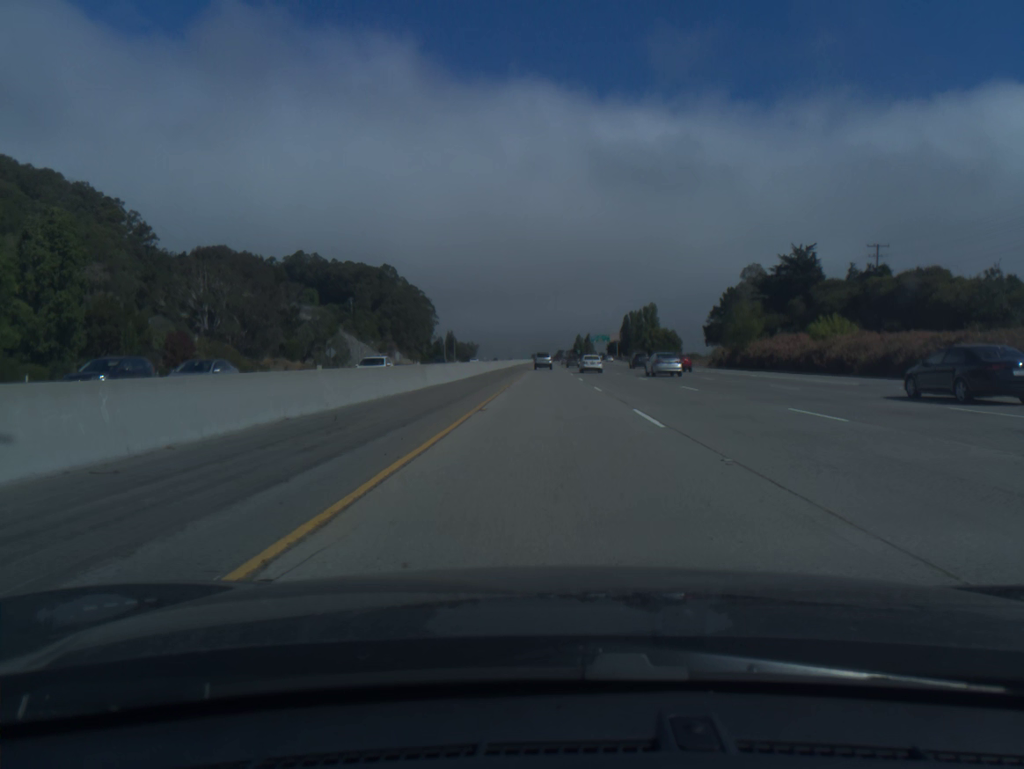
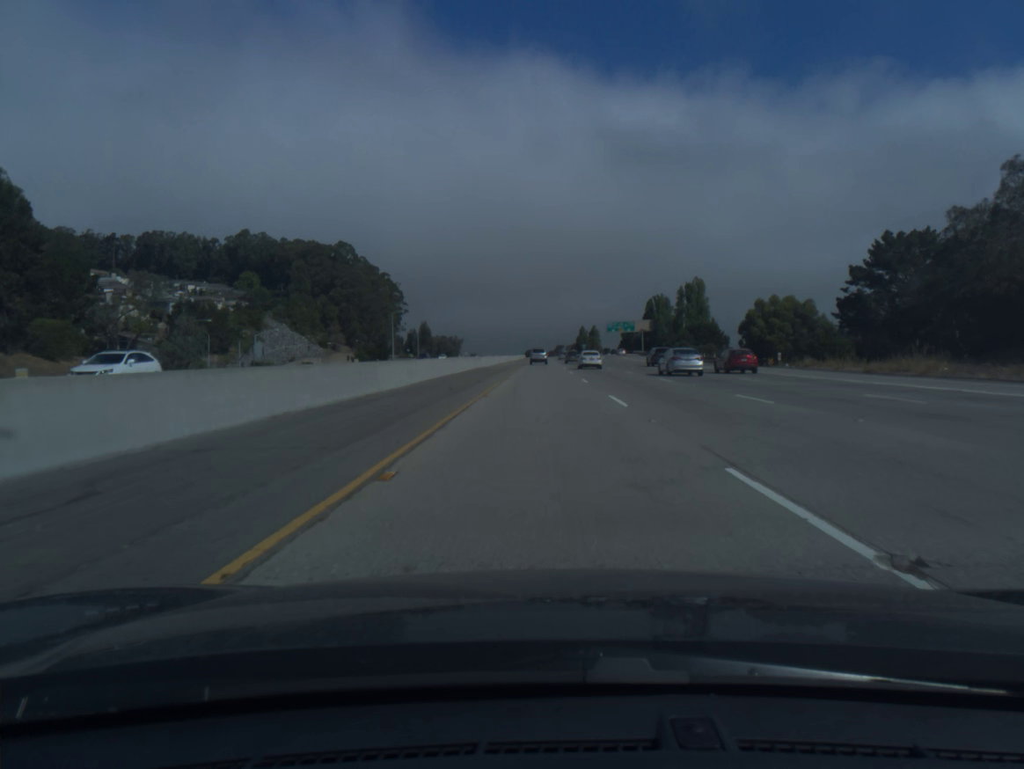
(+0.3, +83.5) m; 0°
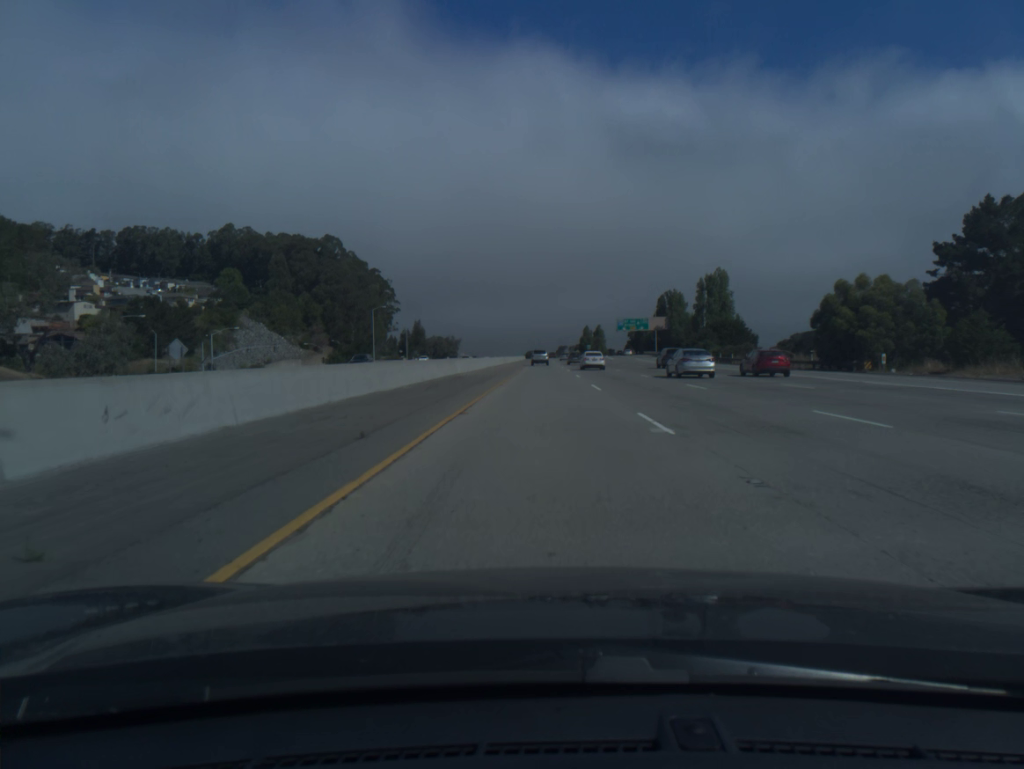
(0.0, +21.0) m; 0°
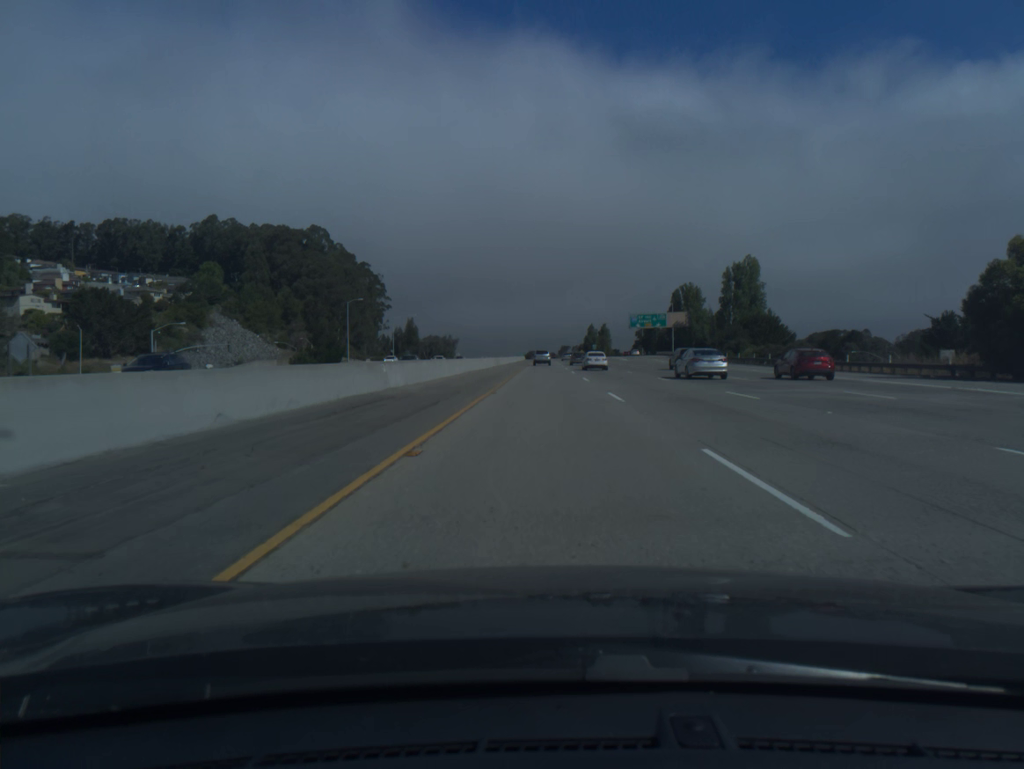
(0.0, +21.1) m; 0°
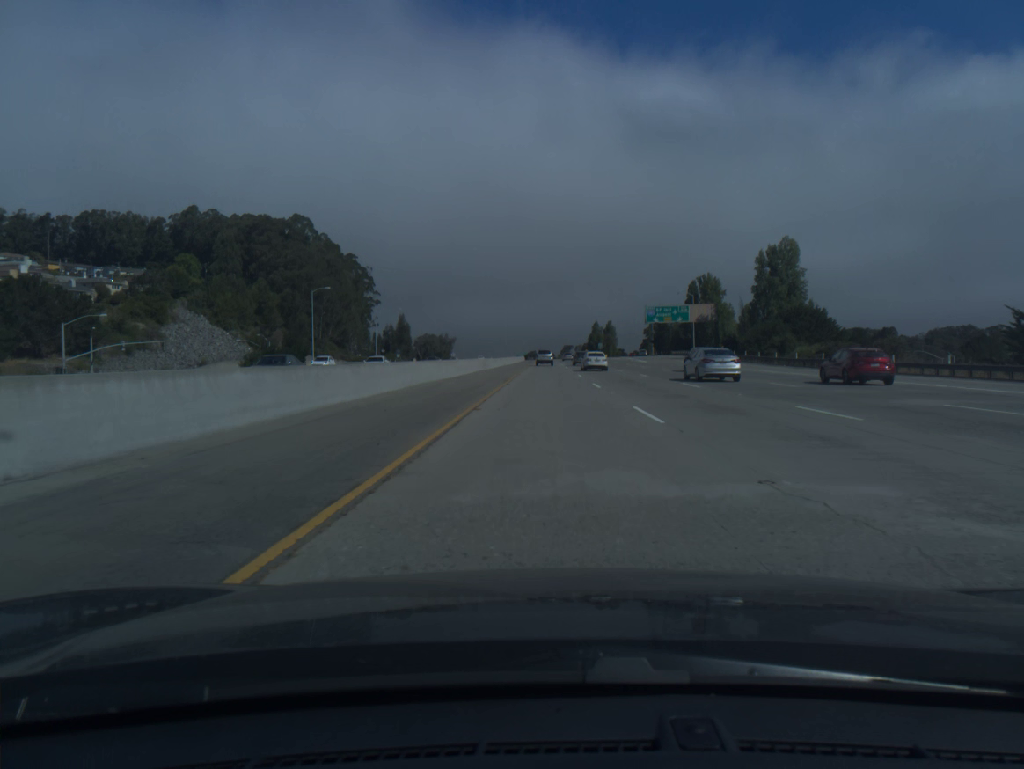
(0.0, +21.1) m; 0°
